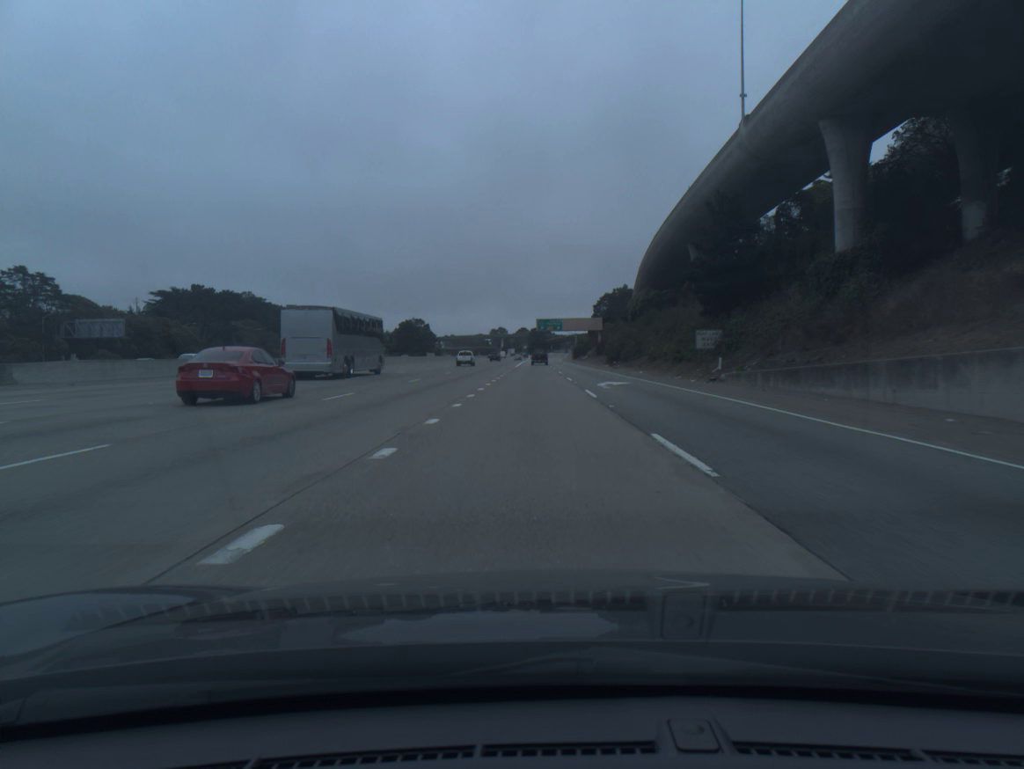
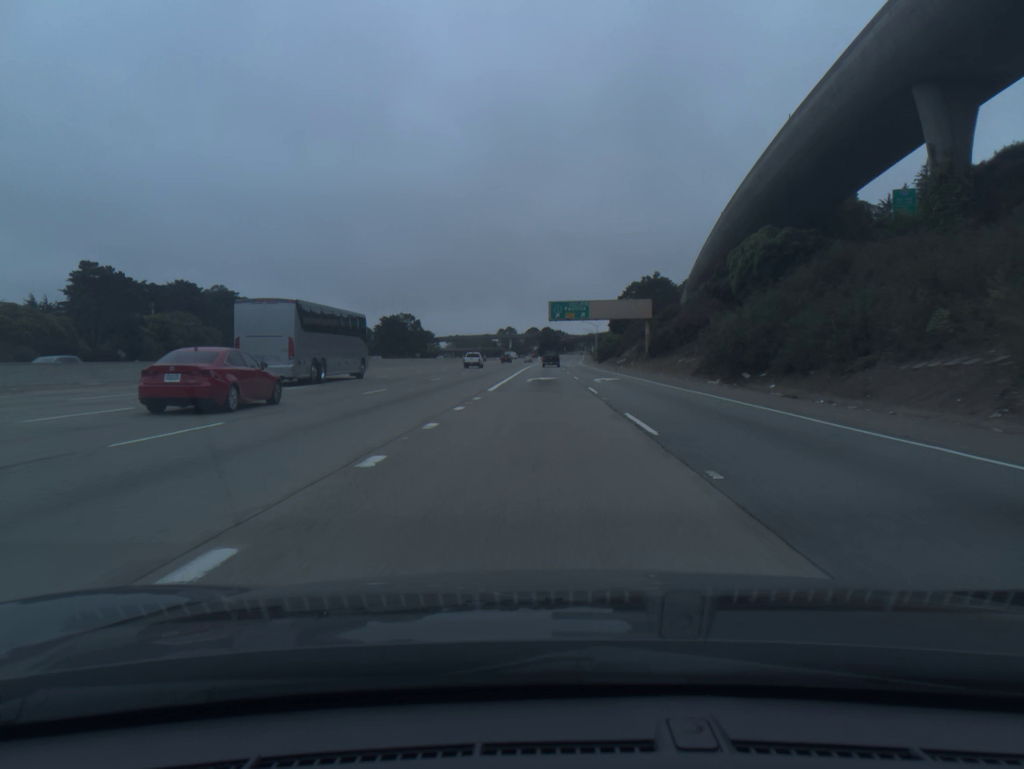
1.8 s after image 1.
(-0.3, +54.5) m; -1°
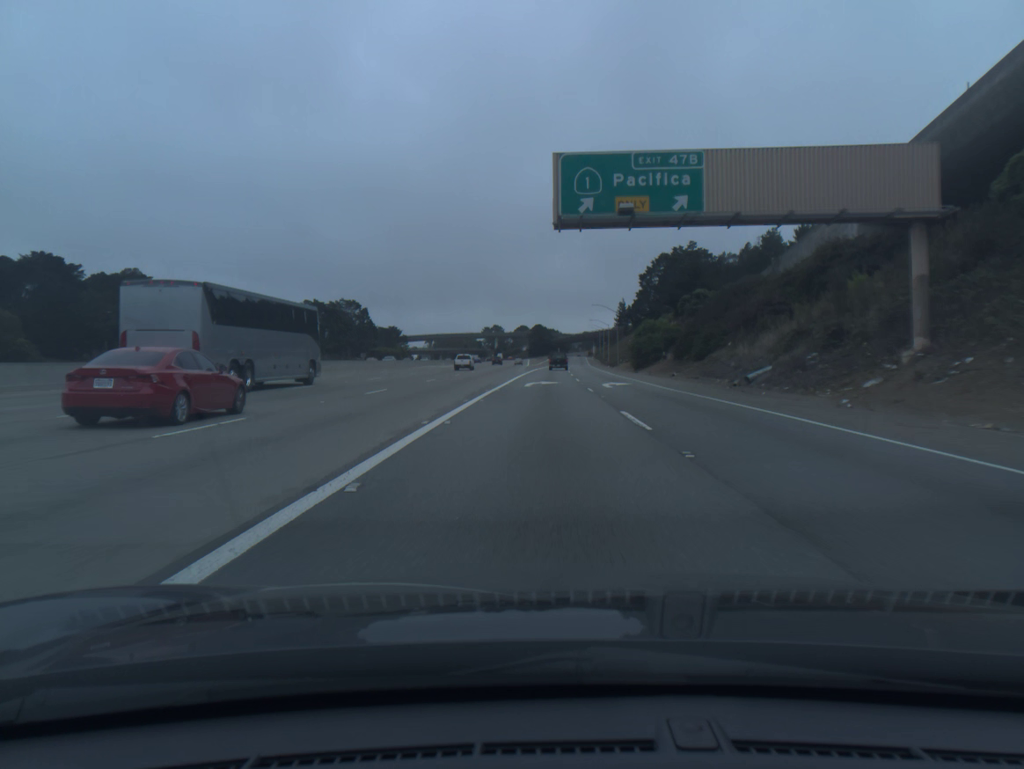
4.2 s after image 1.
(+0.3, +71.8) m; +1°
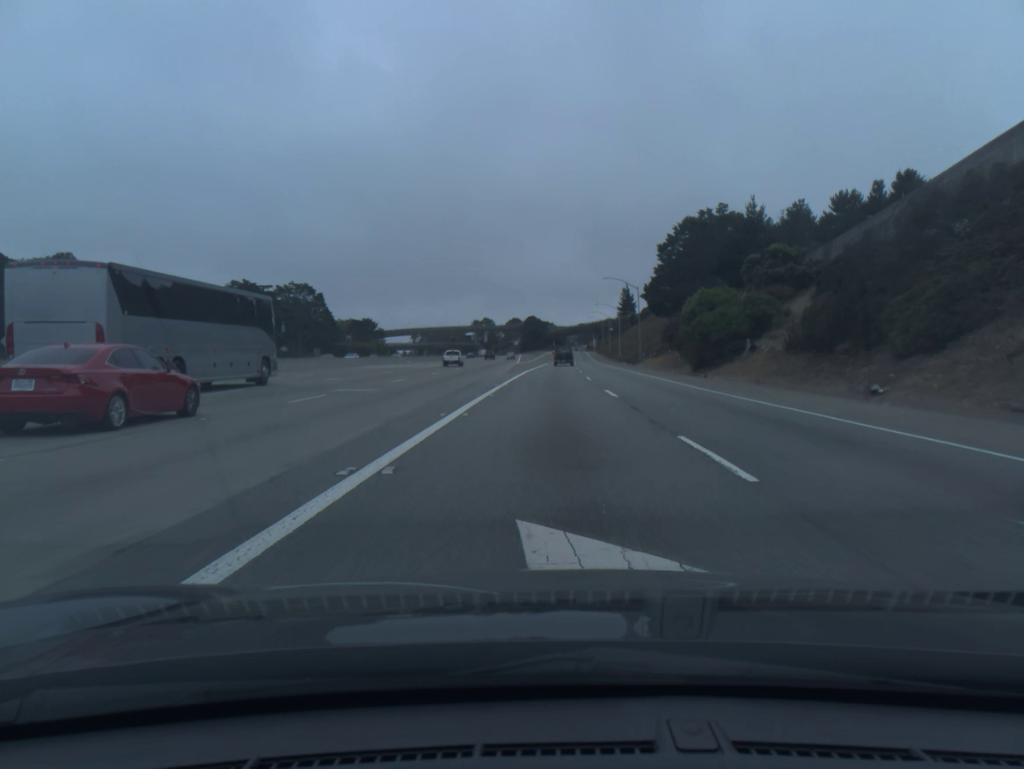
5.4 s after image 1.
(+0.1, +35.9) m; 0°
